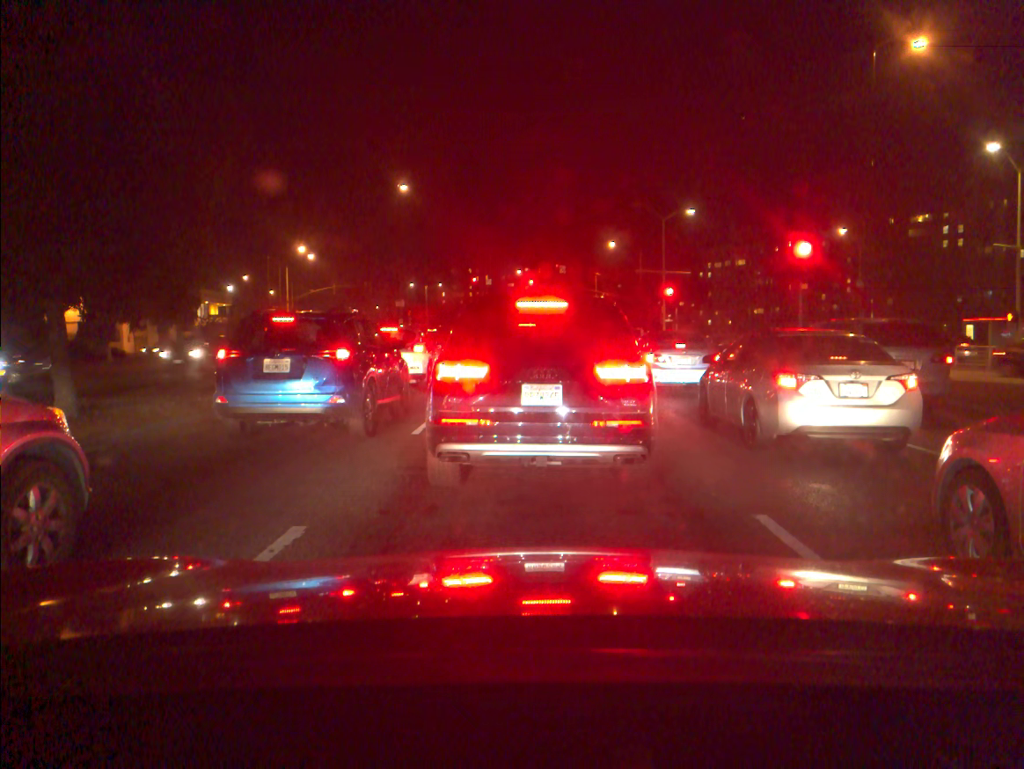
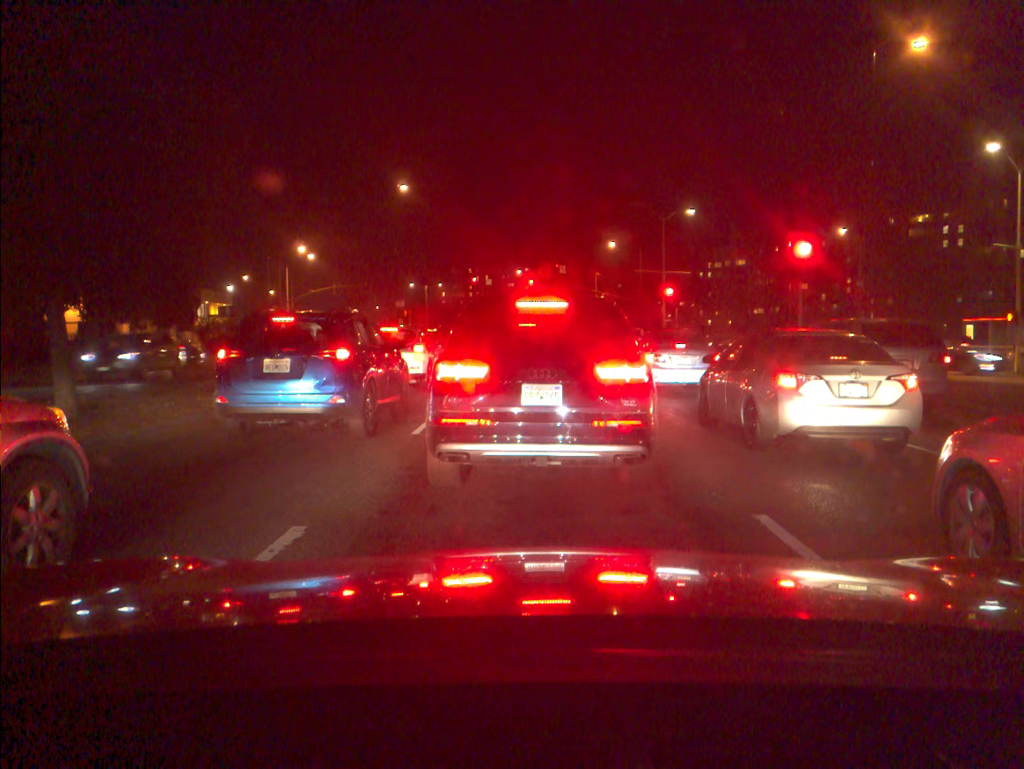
(0.0, 0.0) m; 0°
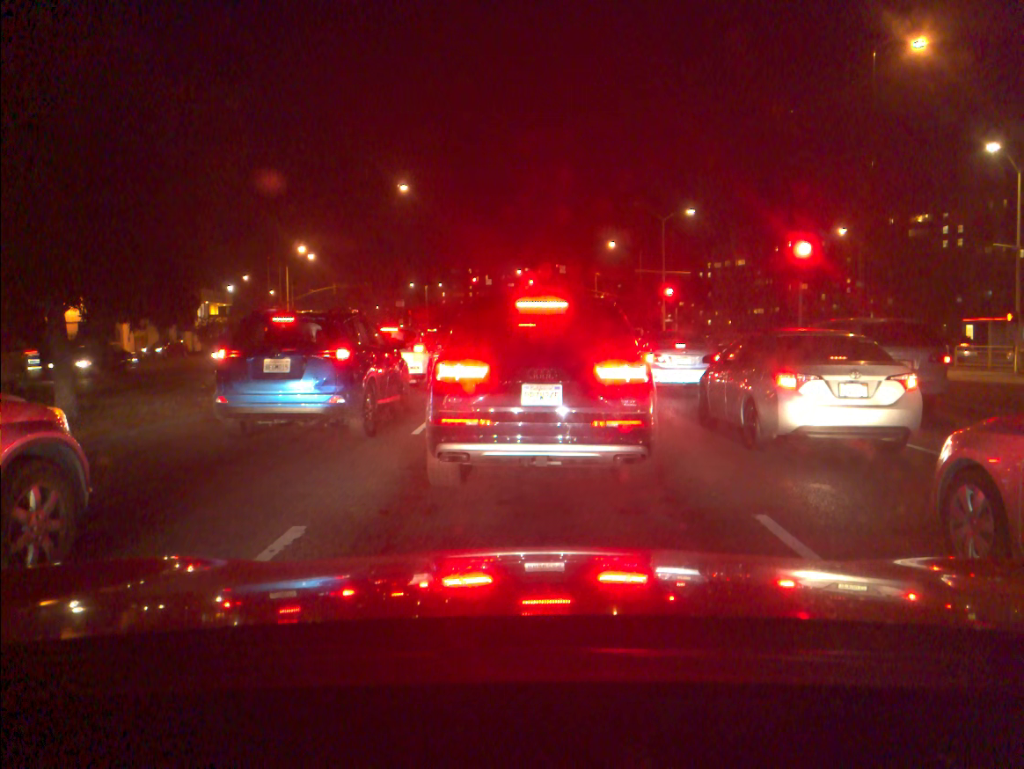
(0.0, 0.0) m; 0°
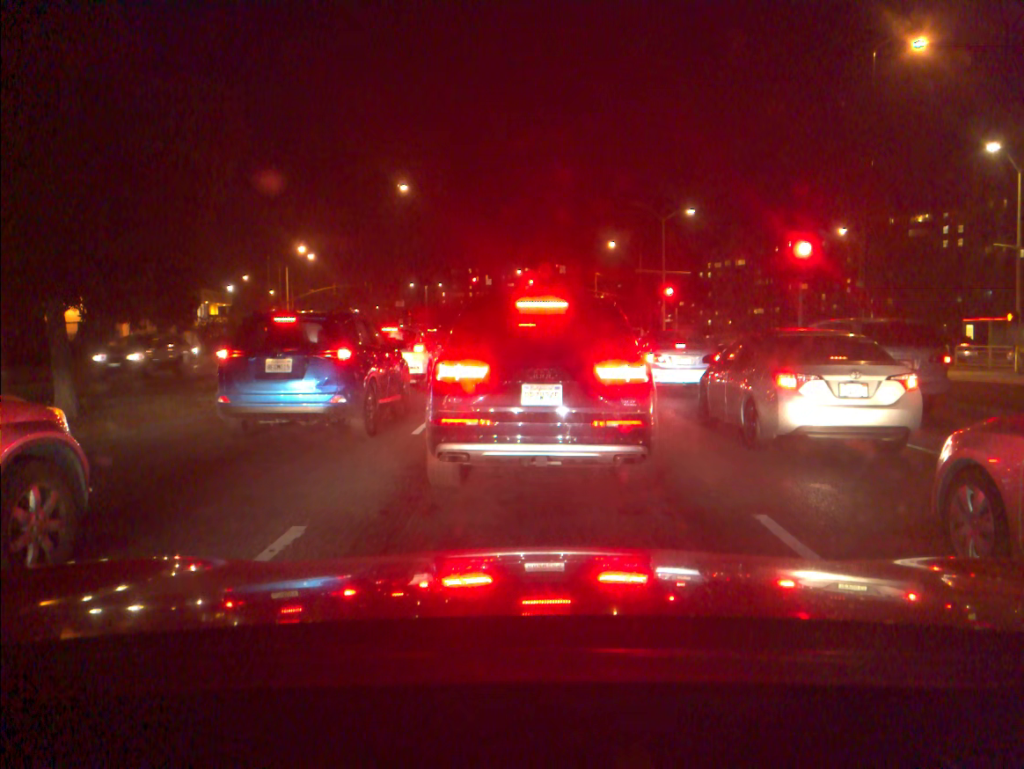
(0.0, 0.0) m; 0°
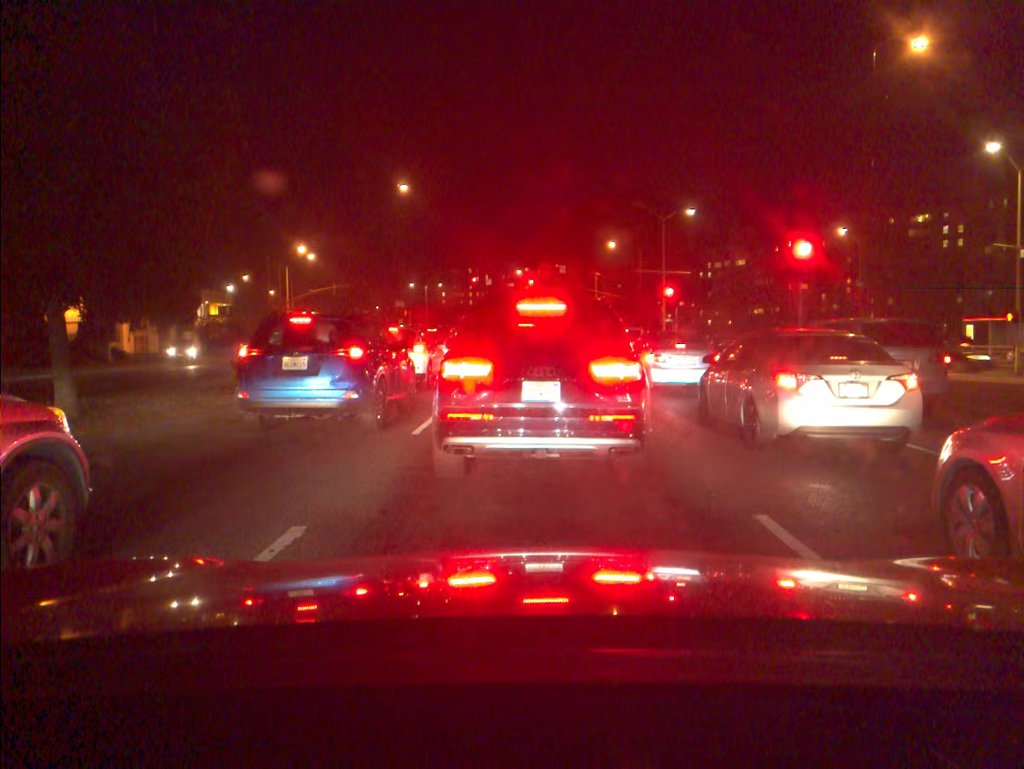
(0.0, 0.0) m; 0°
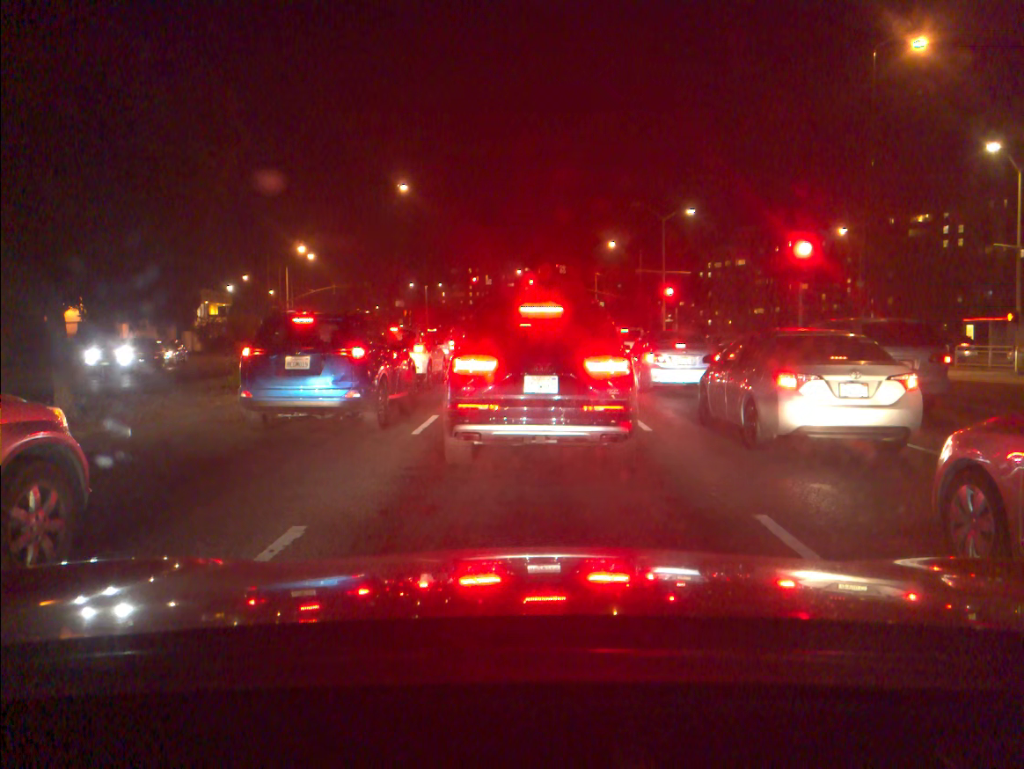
(0.0, 0.0) m; 0°
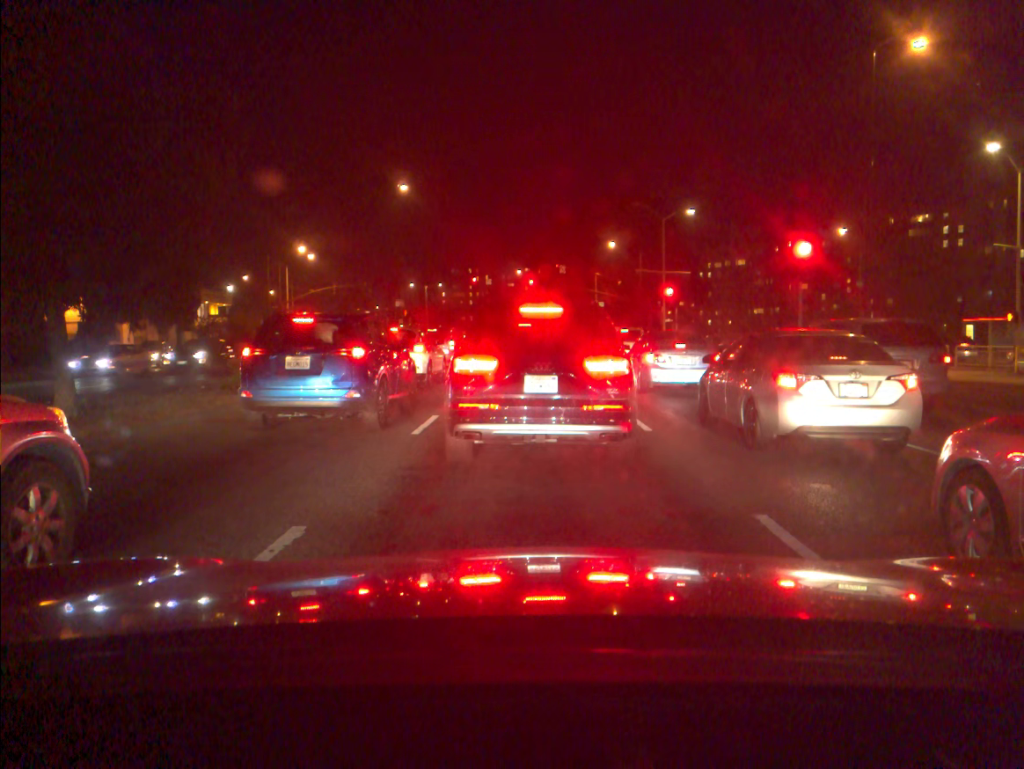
(0.0, 0.0) m; 0°
